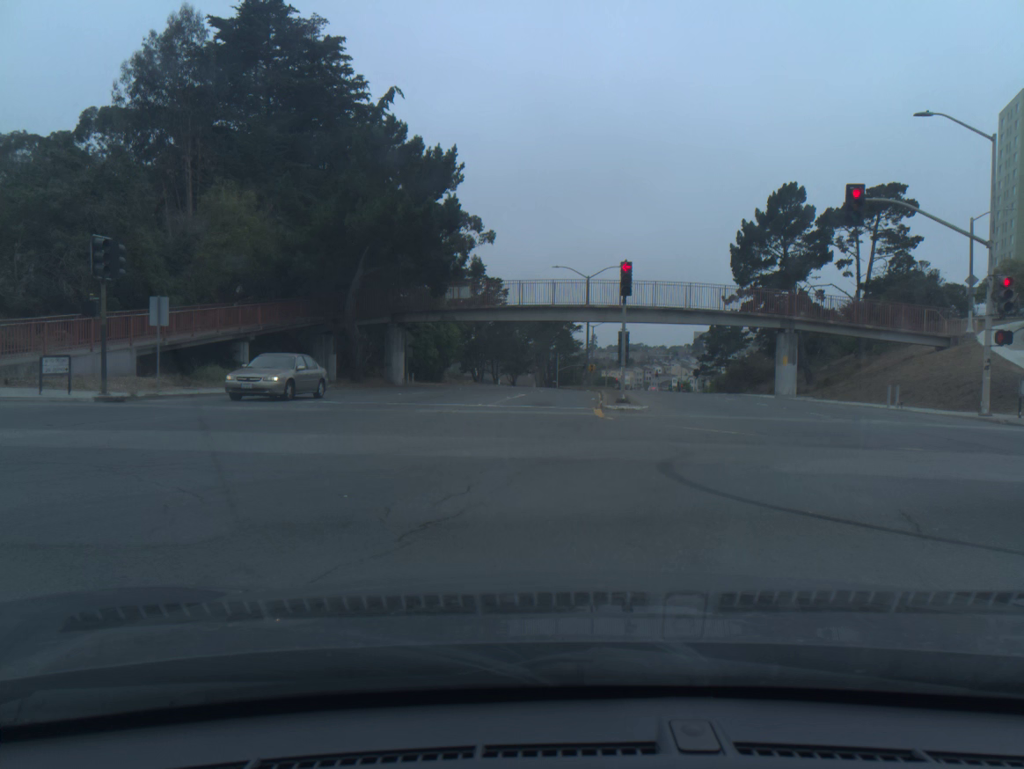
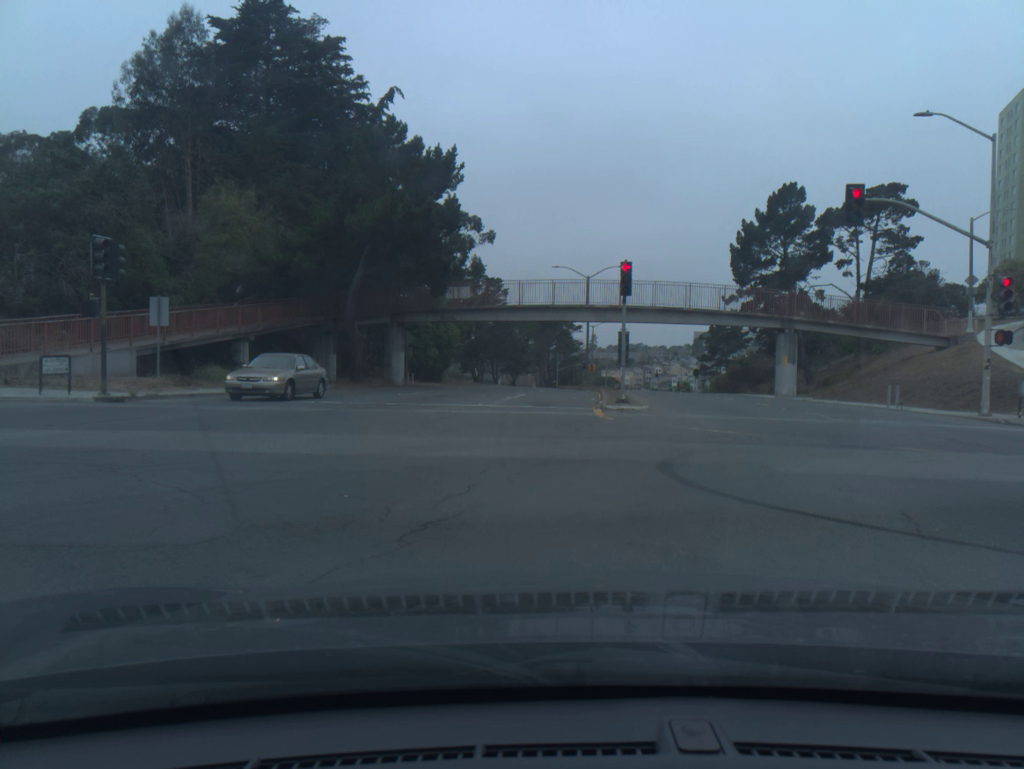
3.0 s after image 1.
(0.0, 0.0) m; -1°
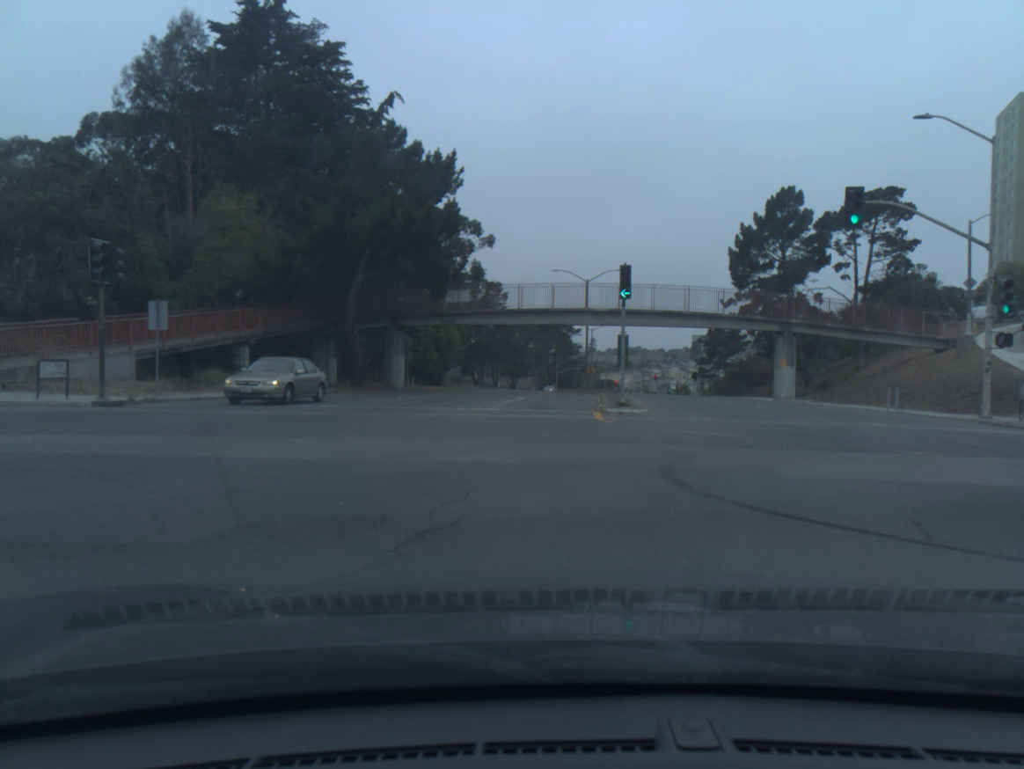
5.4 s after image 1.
(0.0, +0.1) m; -1°
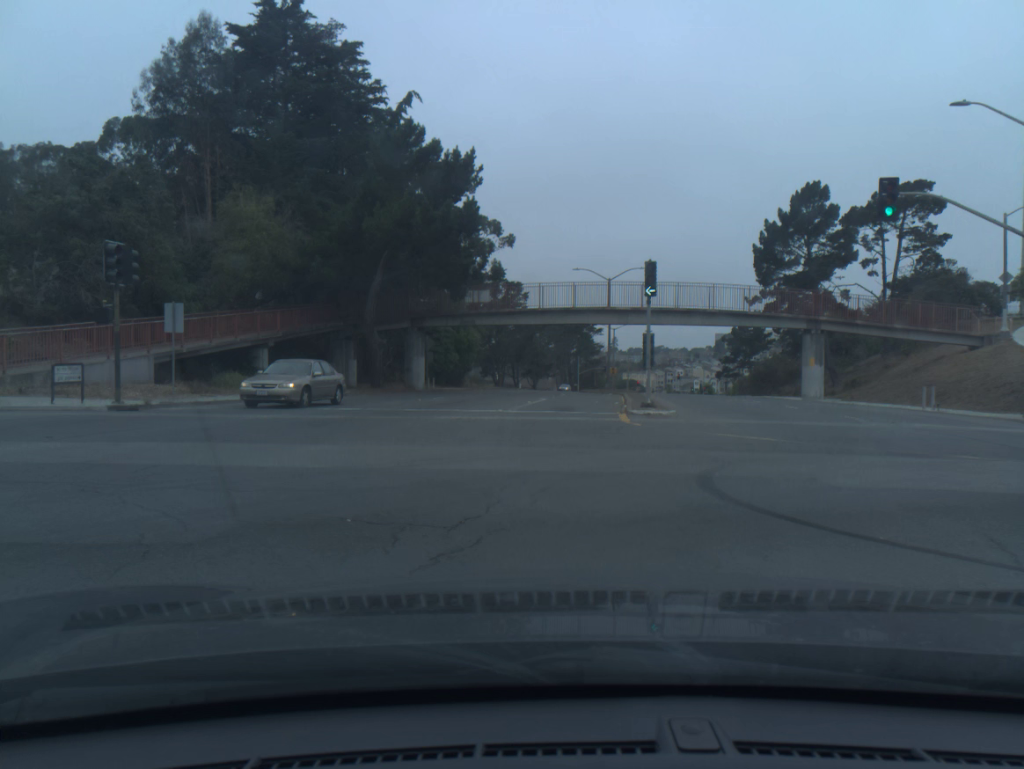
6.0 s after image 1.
(-0.1, +0.6) m; -2°
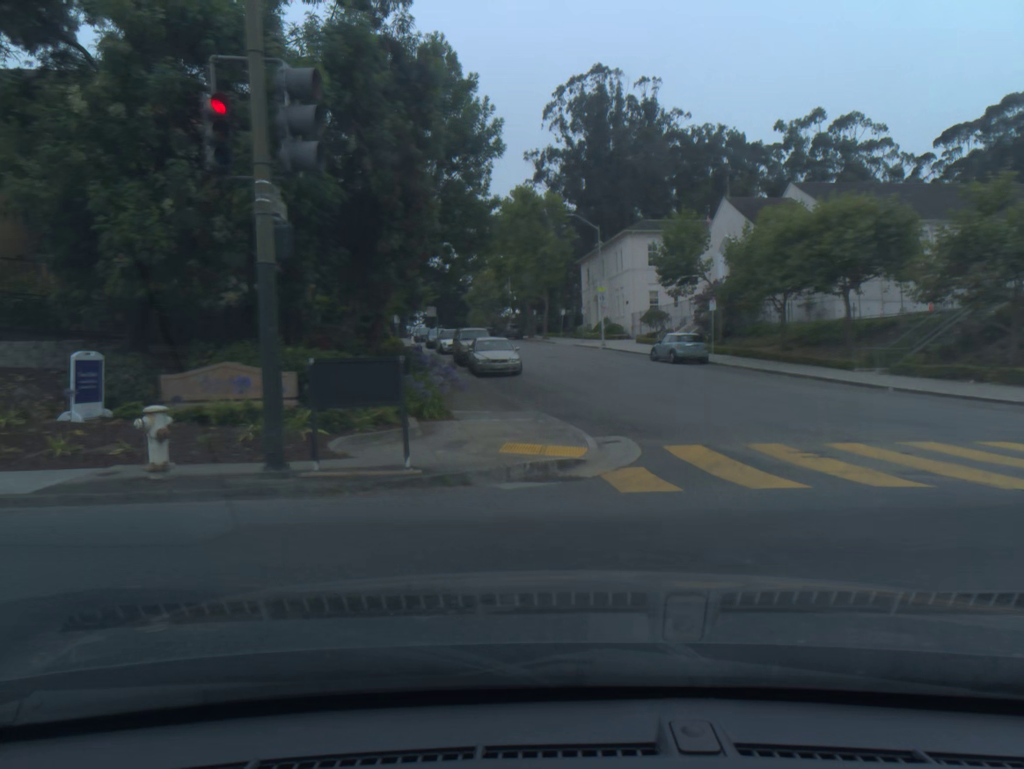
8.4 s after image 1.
(-5.6, +2.3) m; -82°
